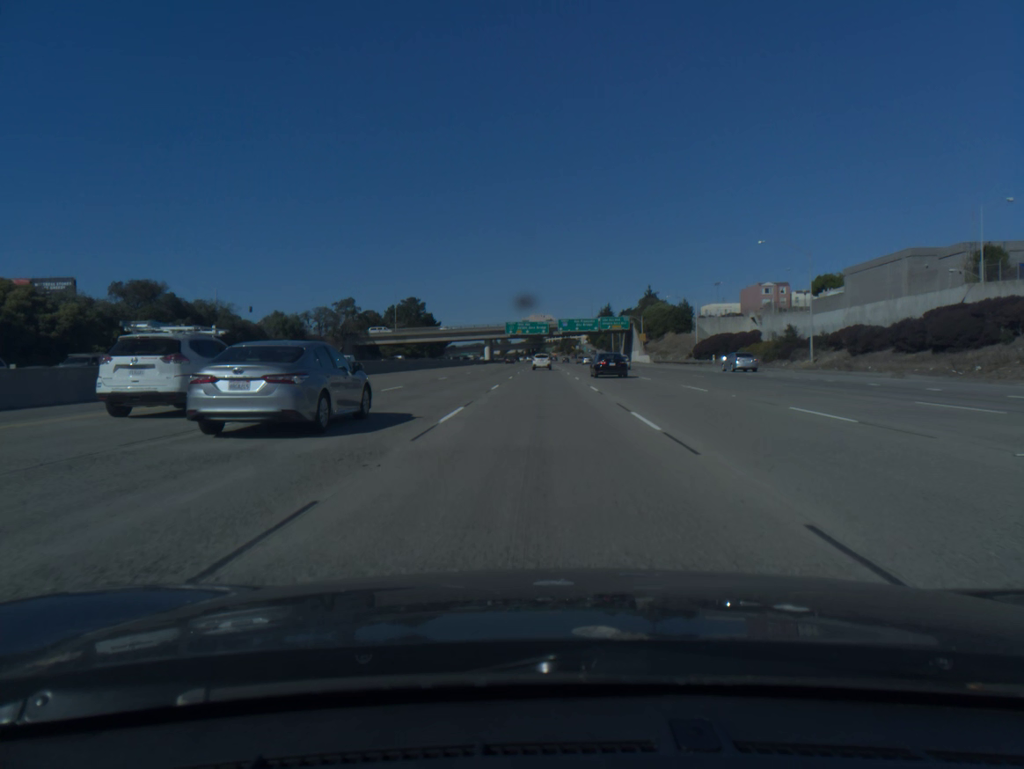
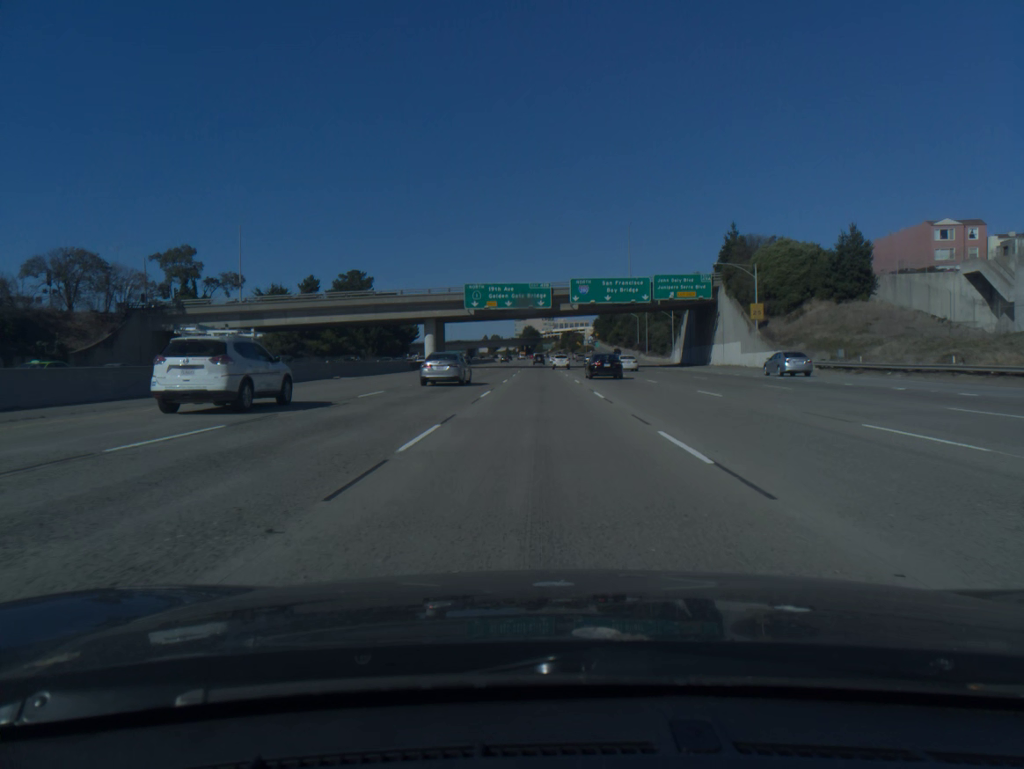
(+0.1, +88.7) m; 0°
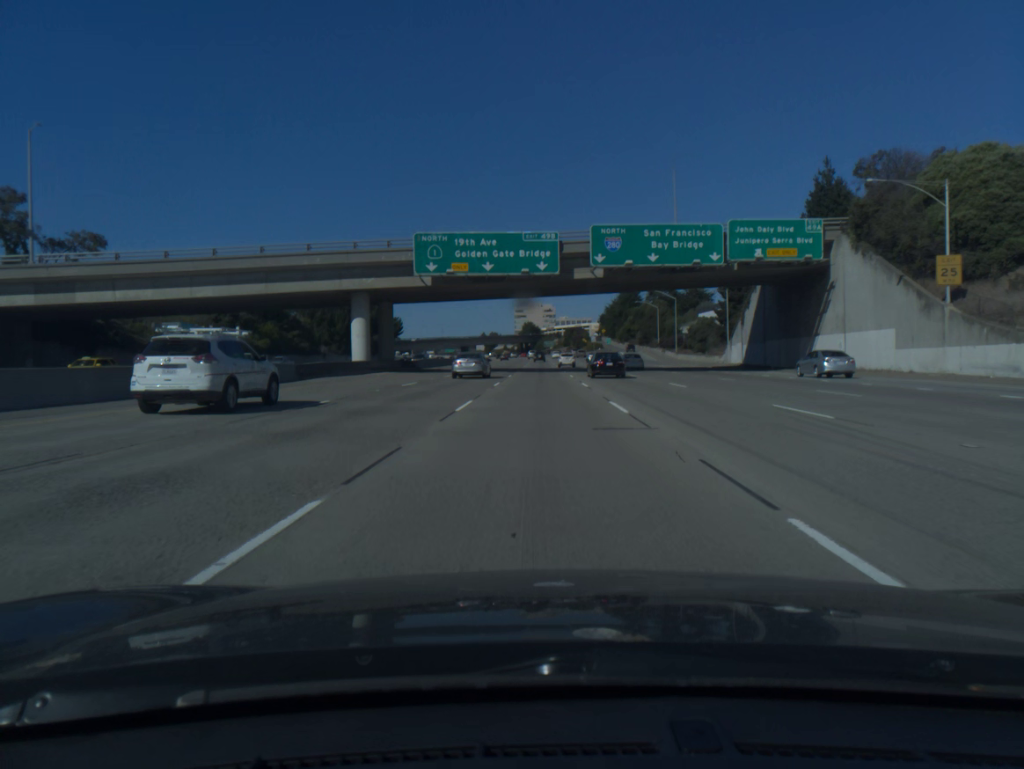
(0.0, +35.6) m; 0°
